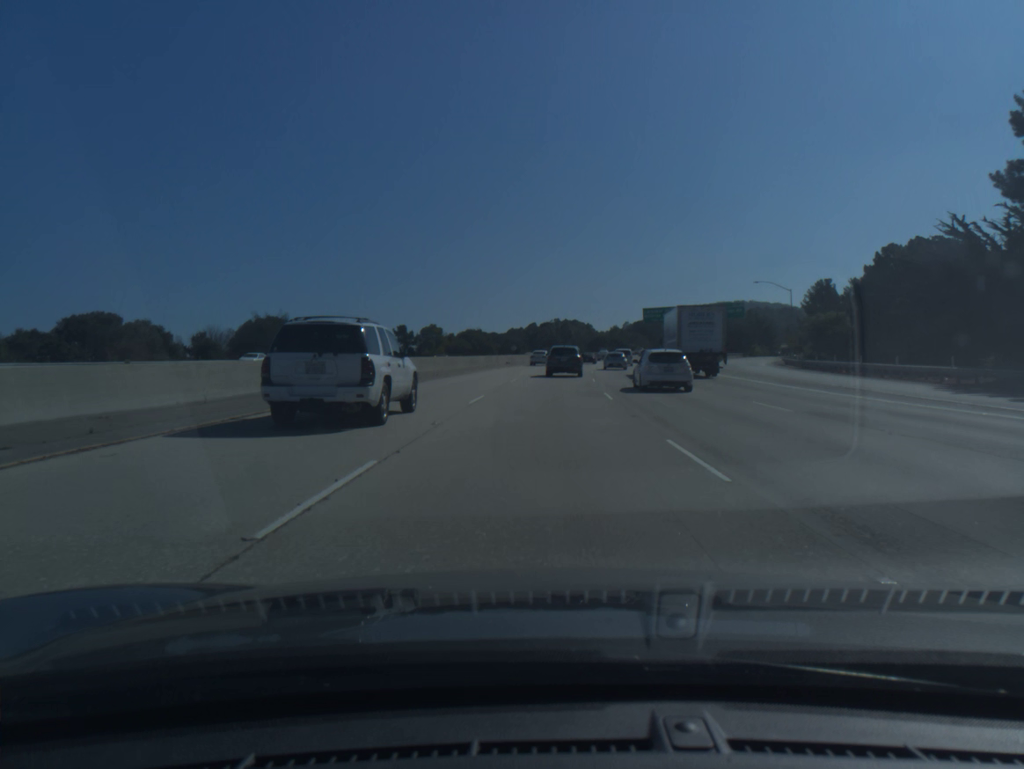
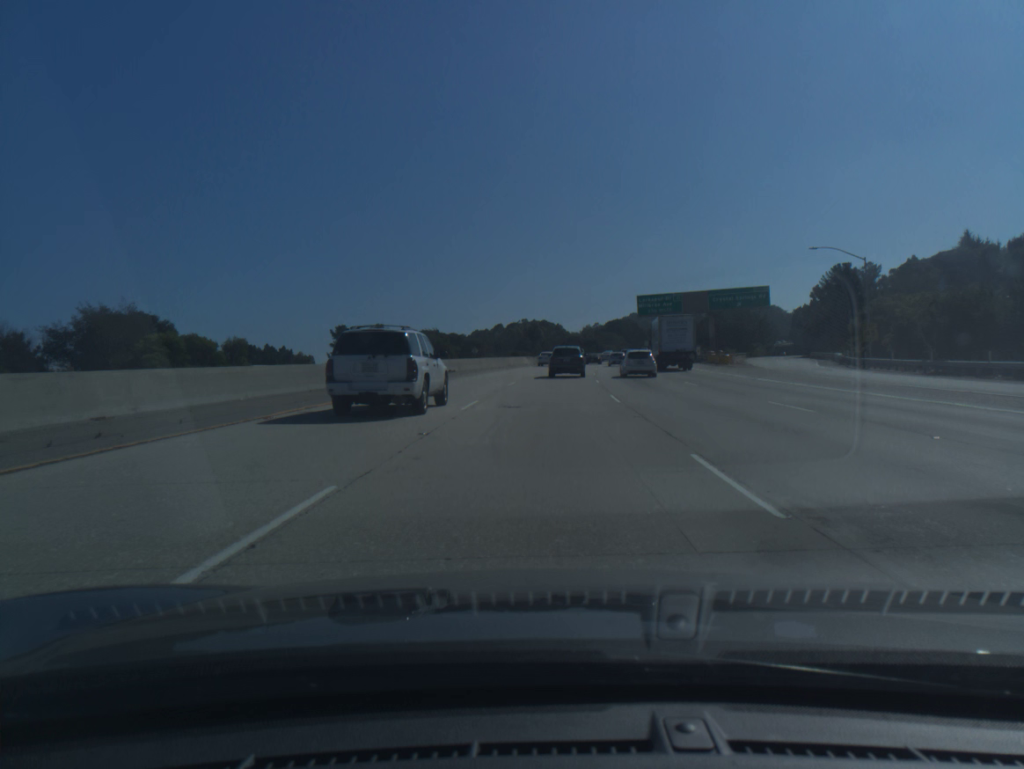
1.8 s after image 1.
(+0.6, +30.1) m; +2°
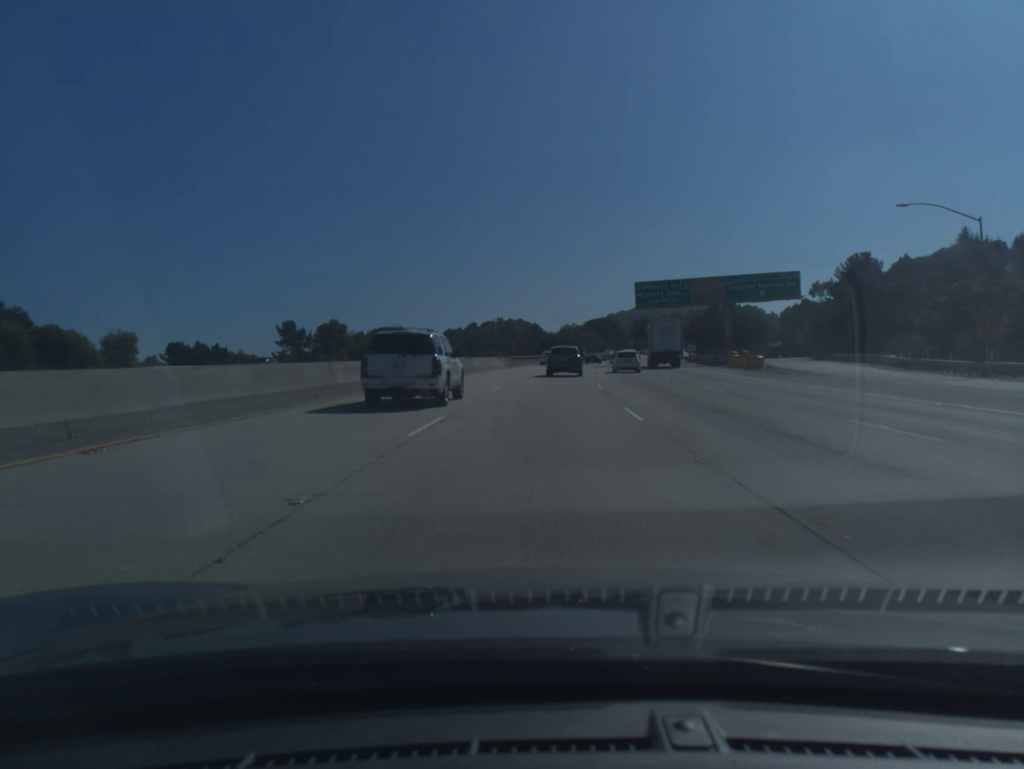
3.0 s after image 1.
(+0.3, +20.2) m; +2°
